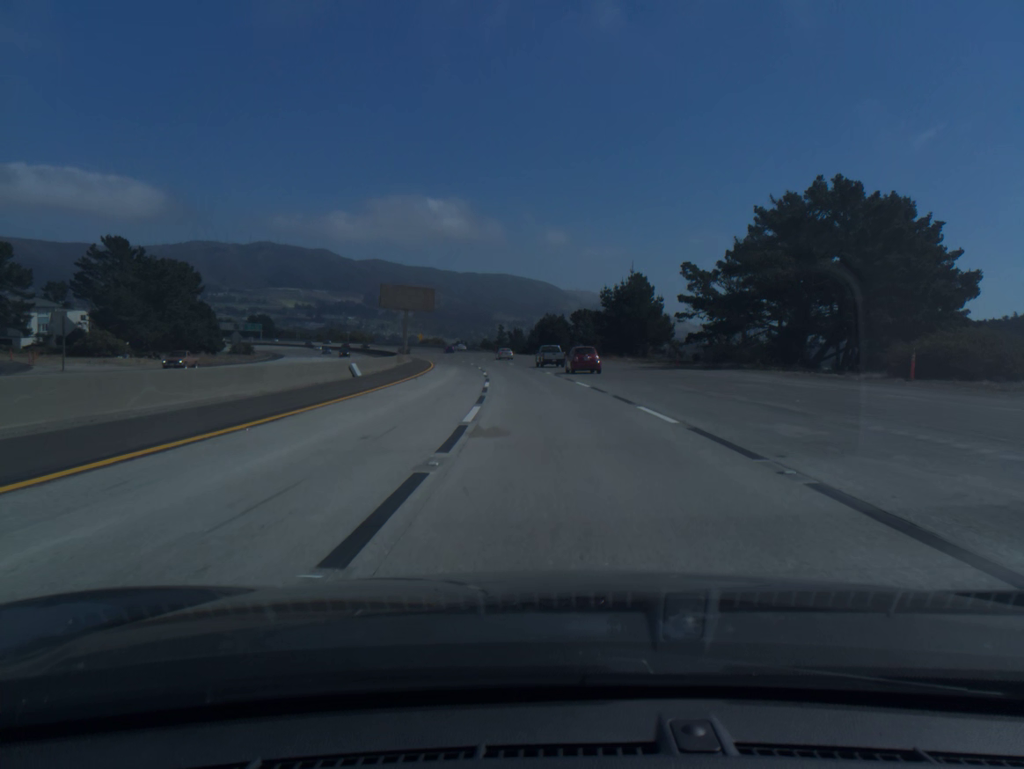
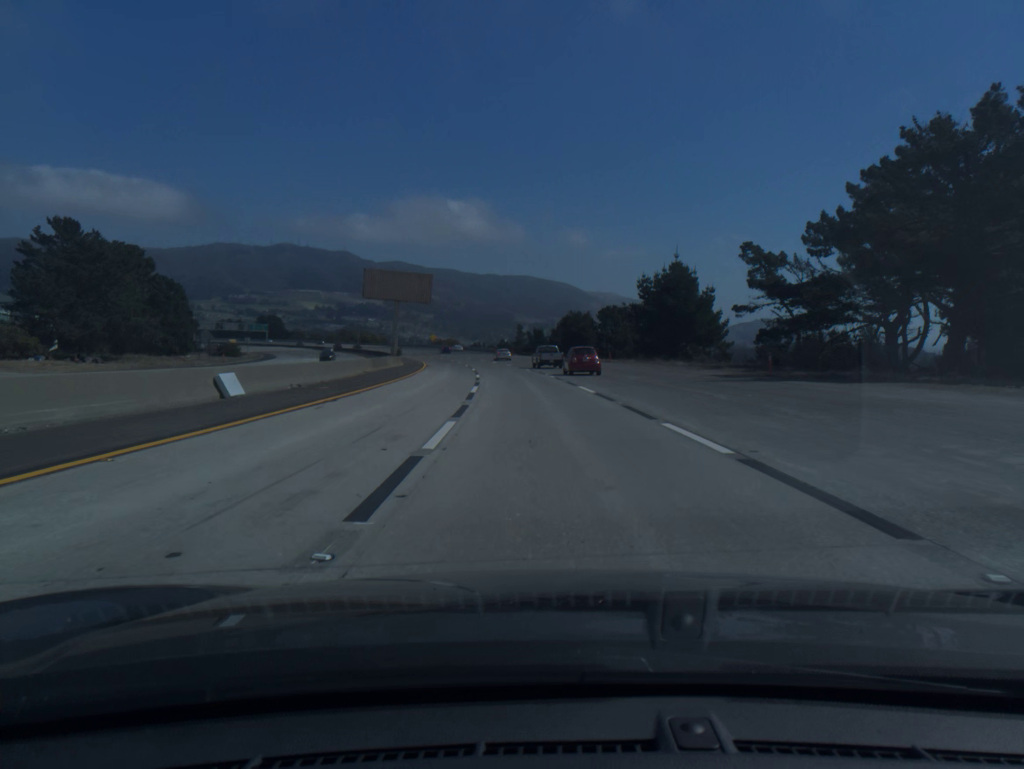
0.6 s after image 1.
(-0.2, +18.3) m; -1°
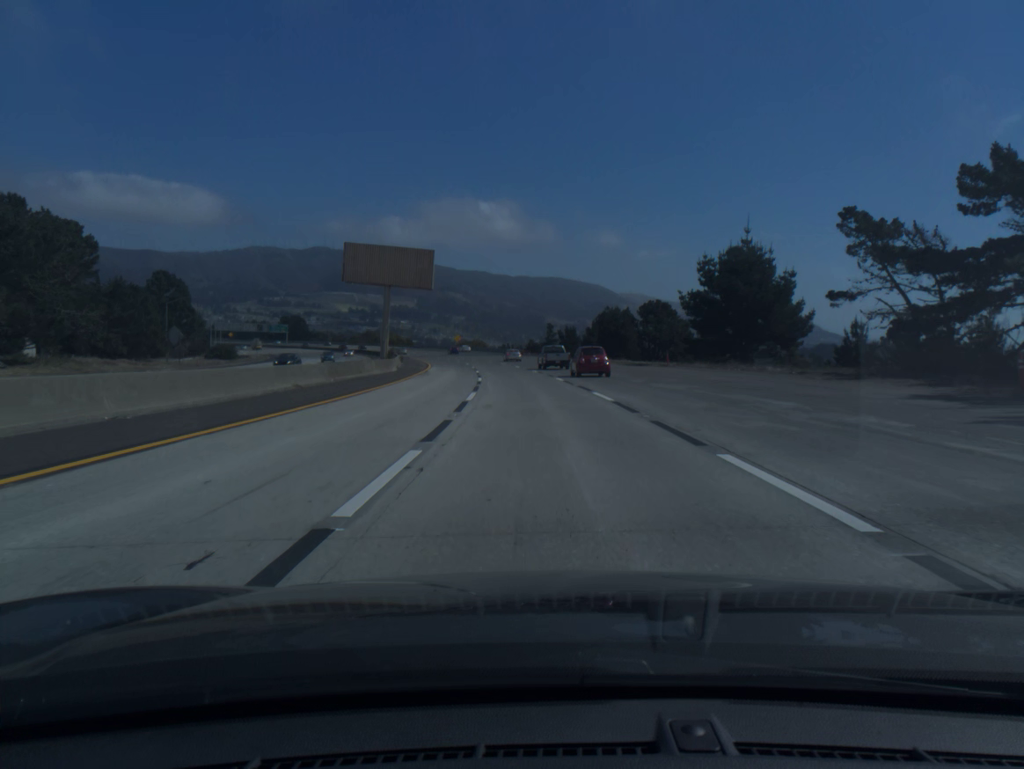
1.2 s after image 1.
(-0.3, +18.3) m; -2°
